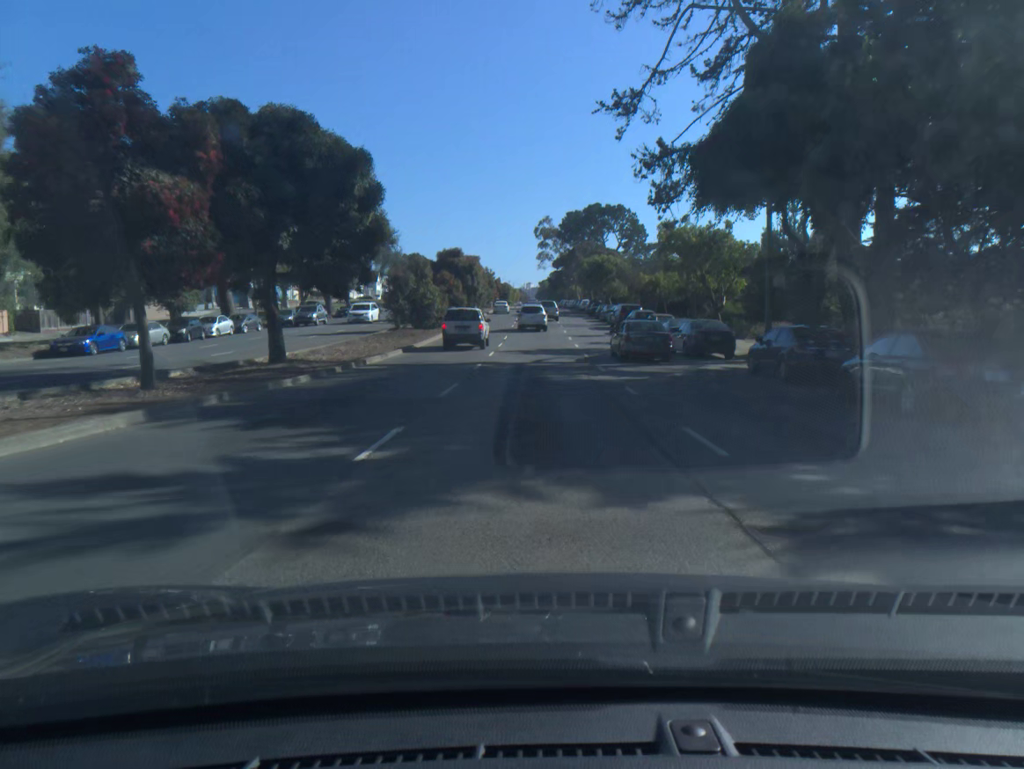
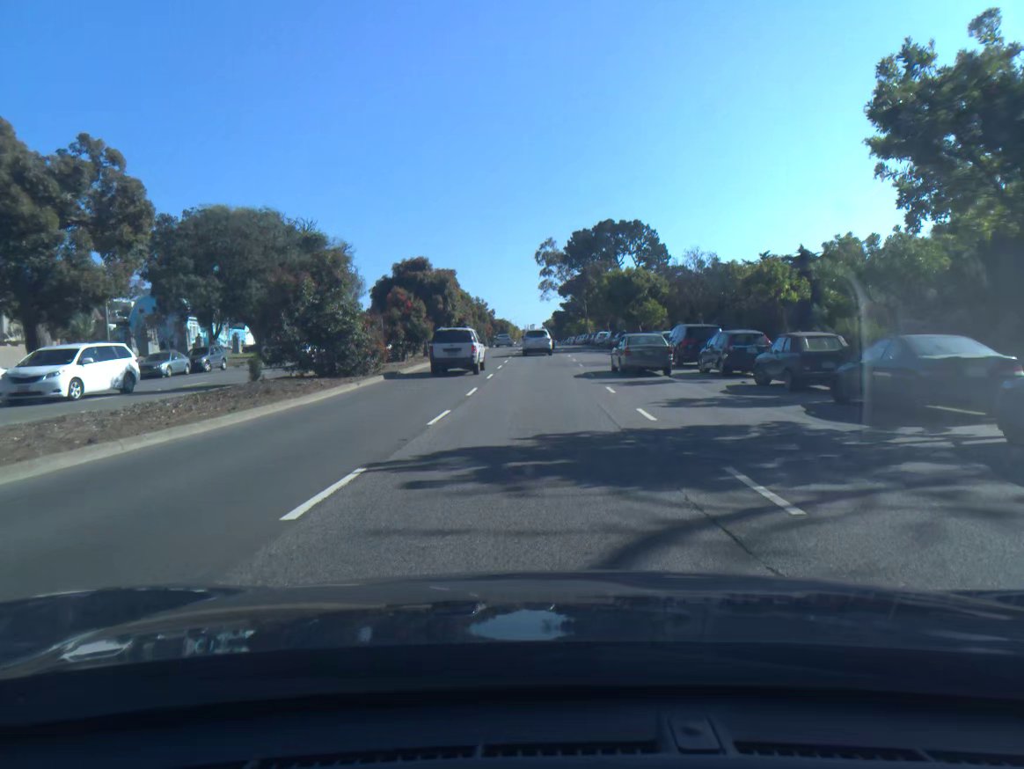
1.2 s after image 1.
(0.0, +24.0) m; 0°
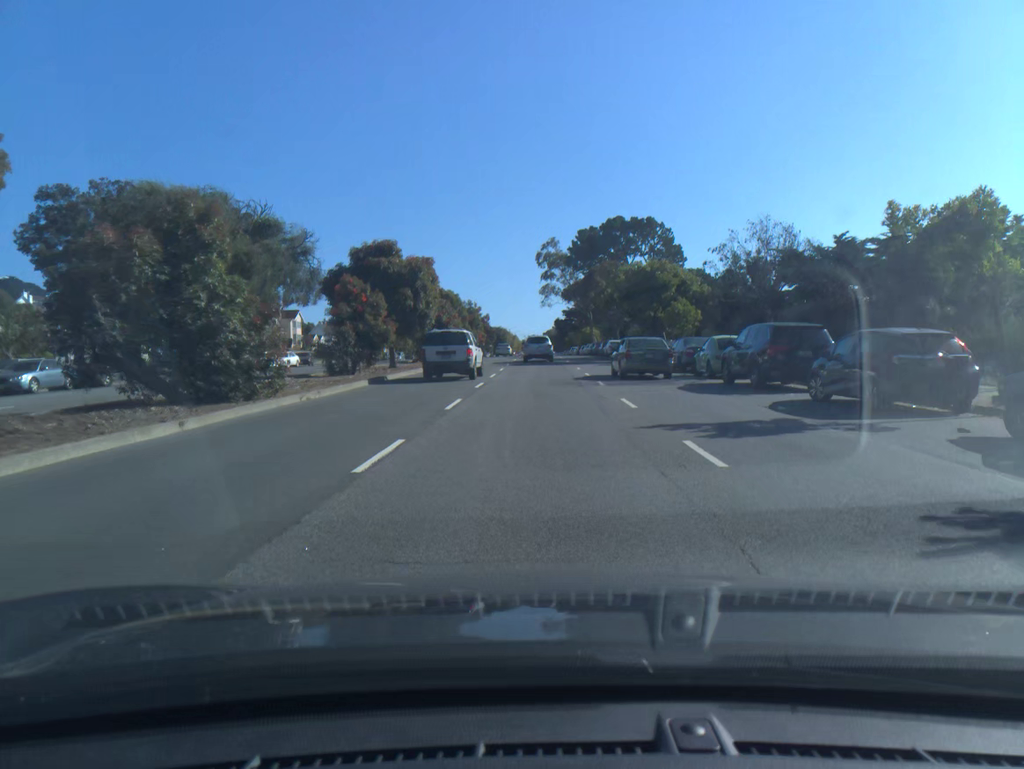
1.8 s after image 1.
(0.0, +11.8) m; 0°
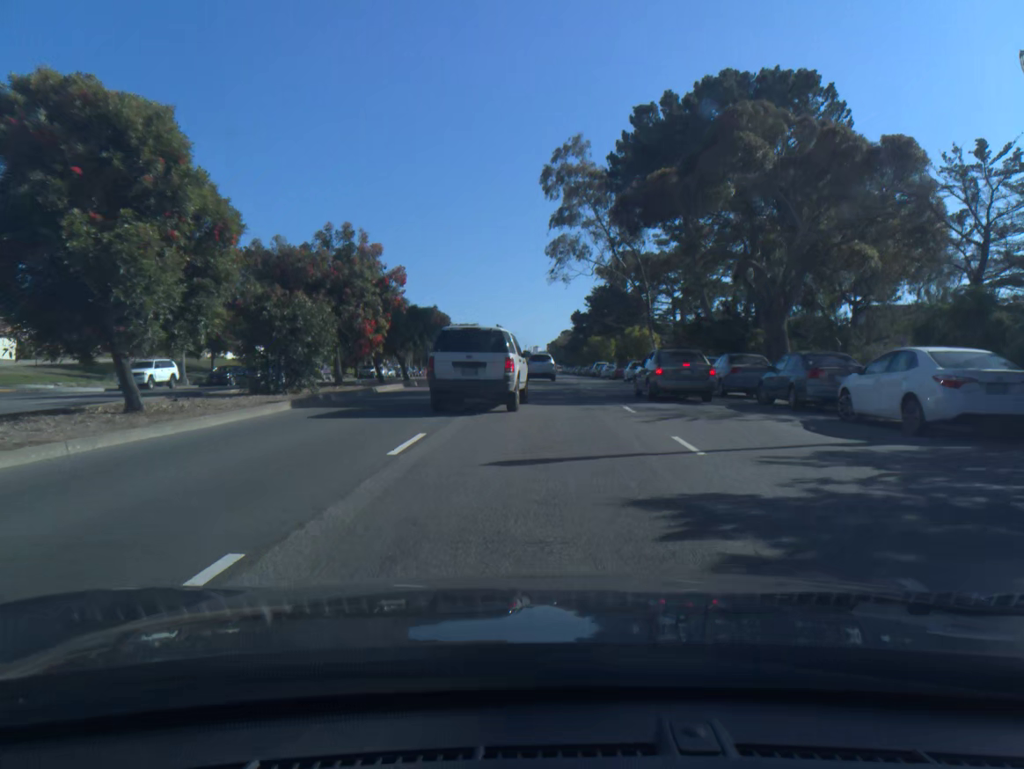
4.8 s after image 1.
(-0.2, +56.4) m; 0°
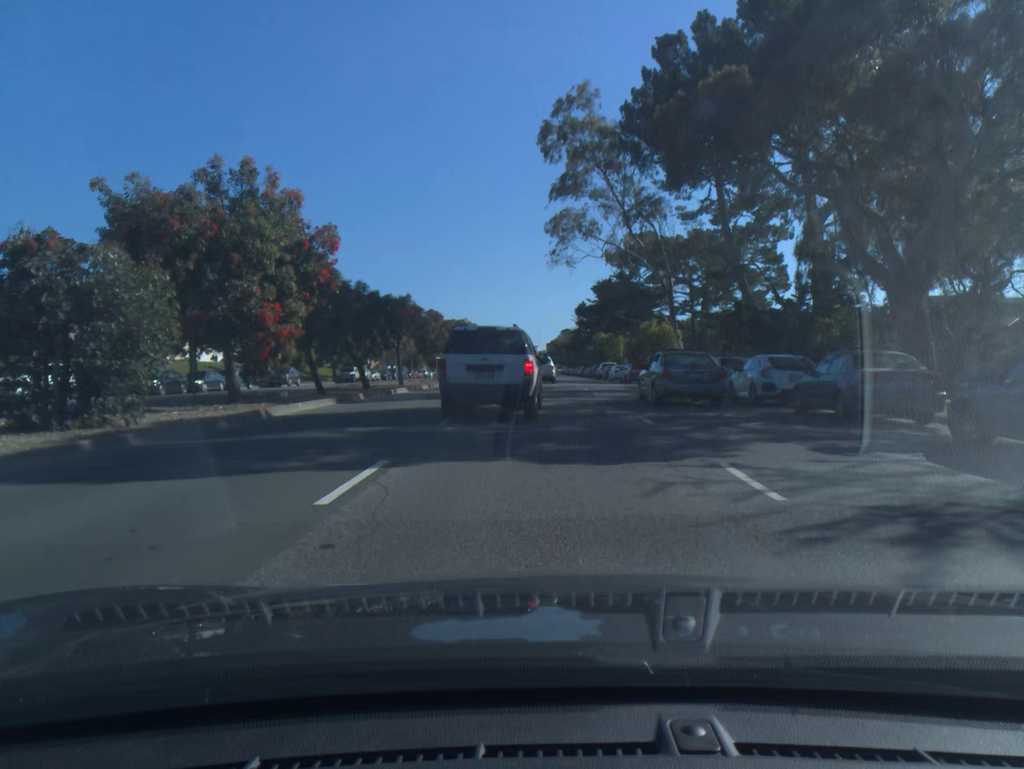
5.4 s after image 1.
(0.0, +10.3) m; 0°
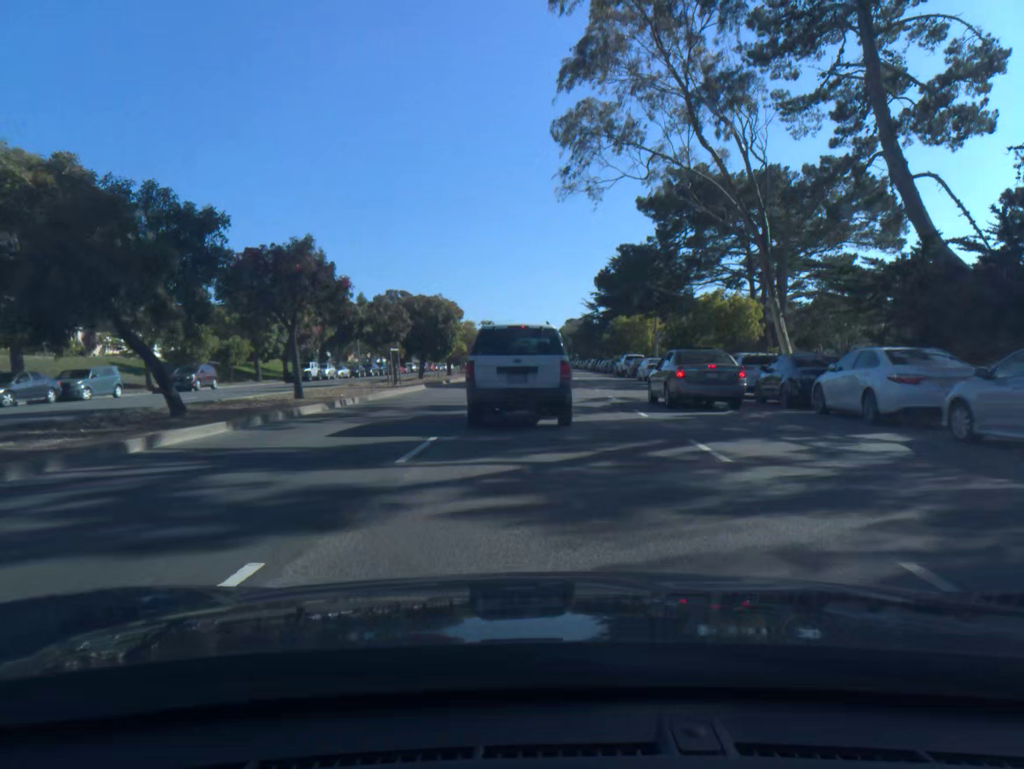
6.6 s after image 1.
(0.0, +18.8) m; 0°
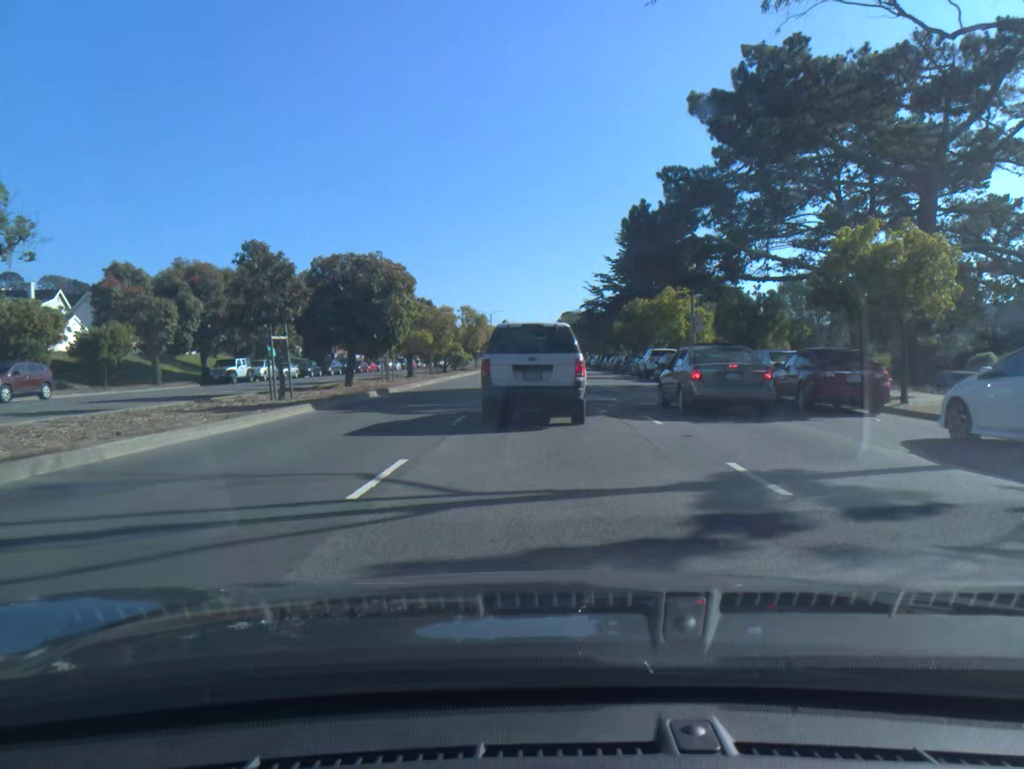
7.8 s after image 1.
(0.0, +16.7) m; 0°
